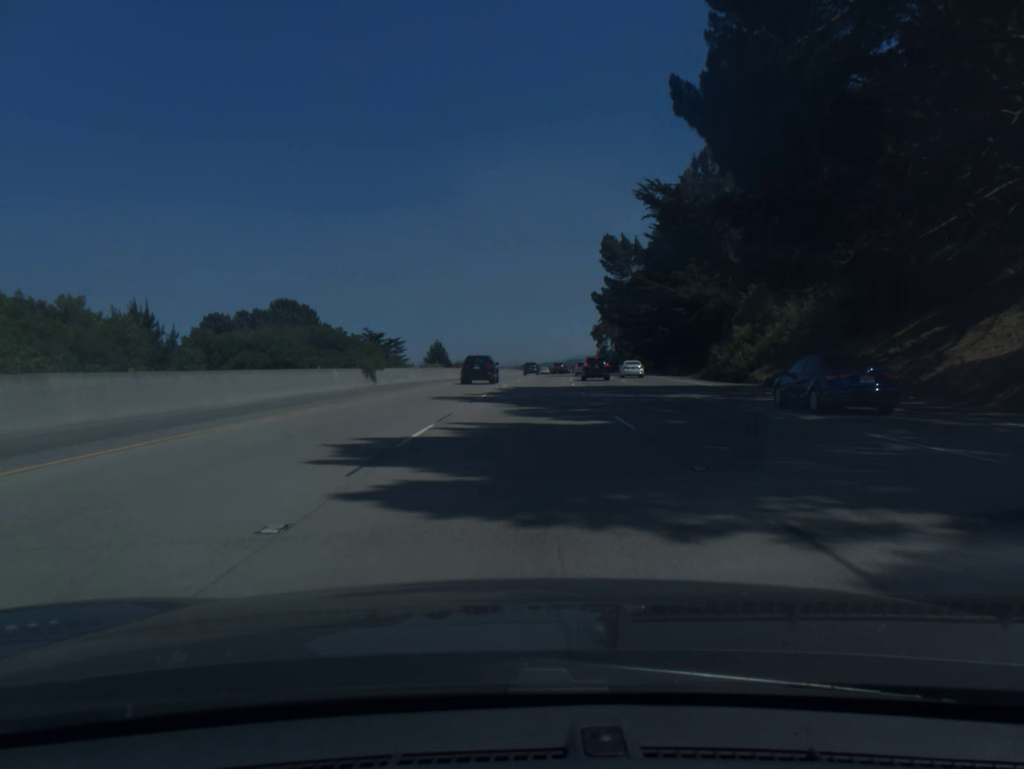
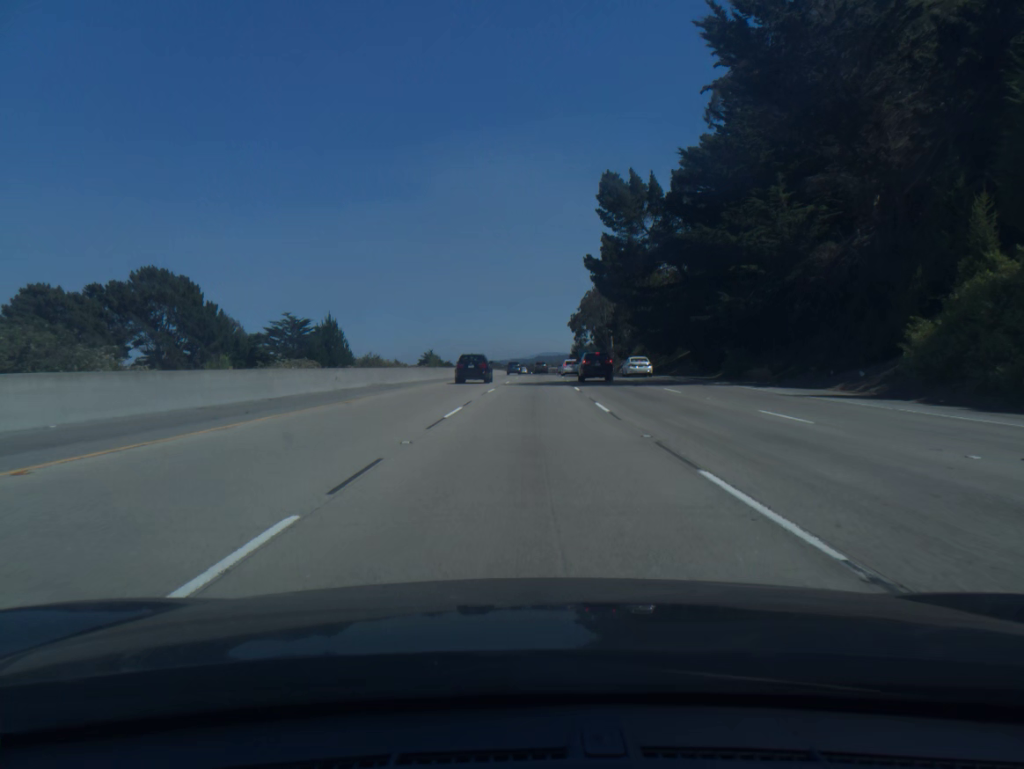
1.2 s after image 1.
(+0.8, +37.9) m; +2°
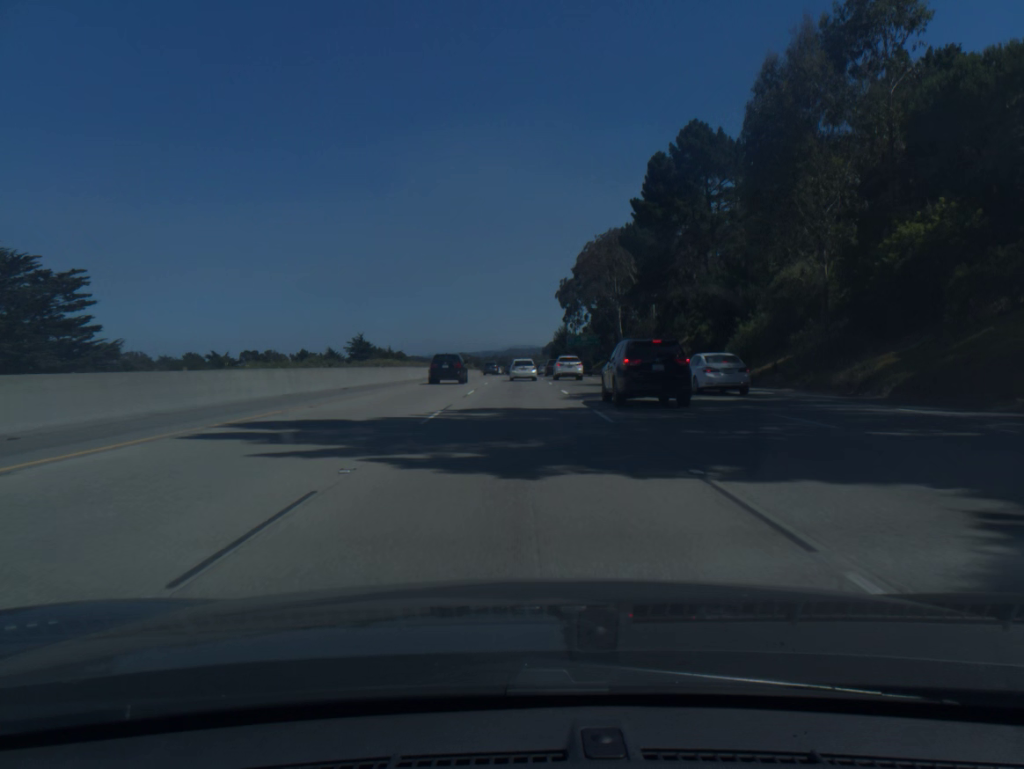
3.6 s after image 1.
(+2.3, +75.2) m; +2°
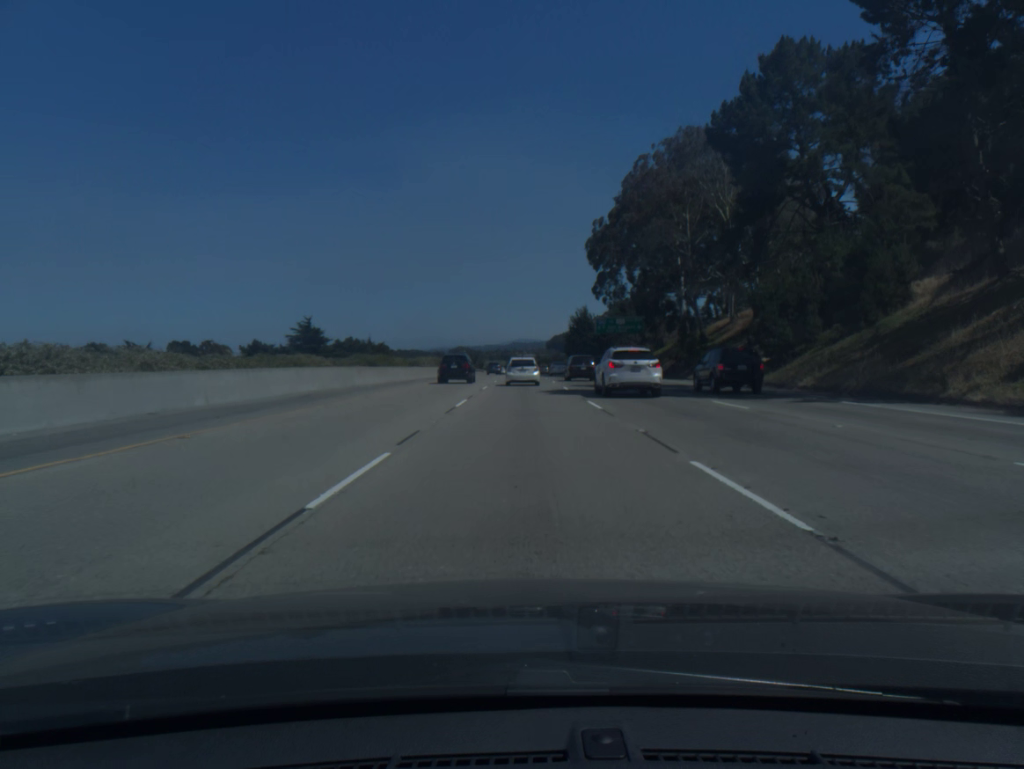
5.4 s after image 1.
(-0.3, +52.4) m; 0°
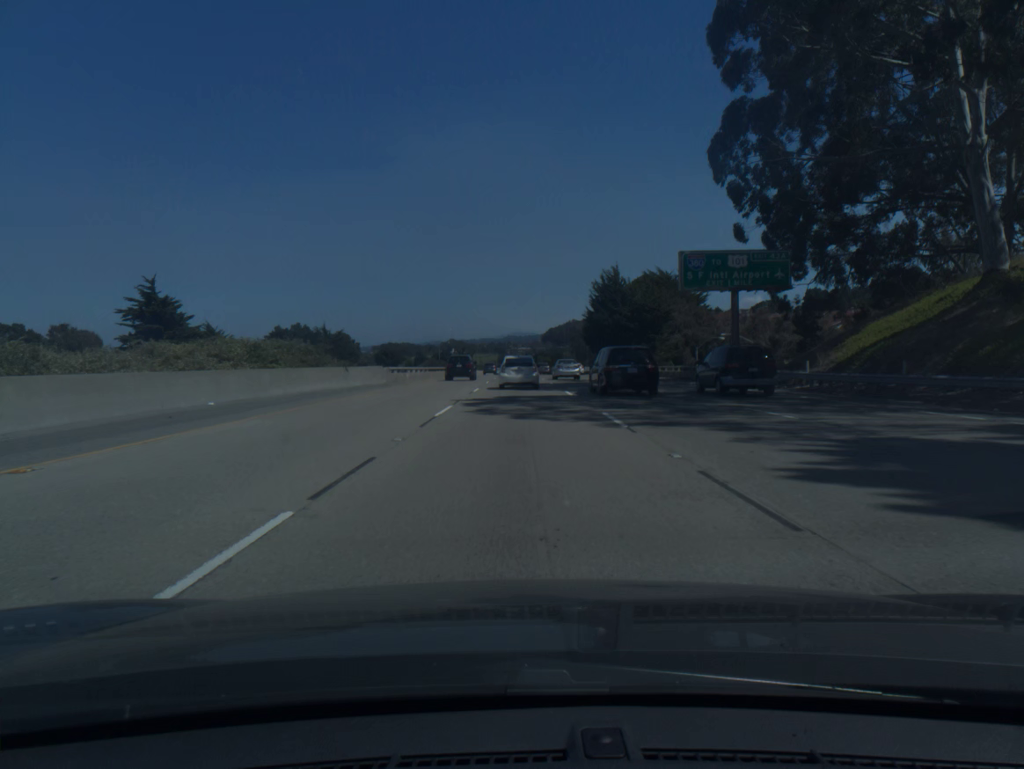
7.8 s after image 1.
(+0.2, +62.5) m; 0°
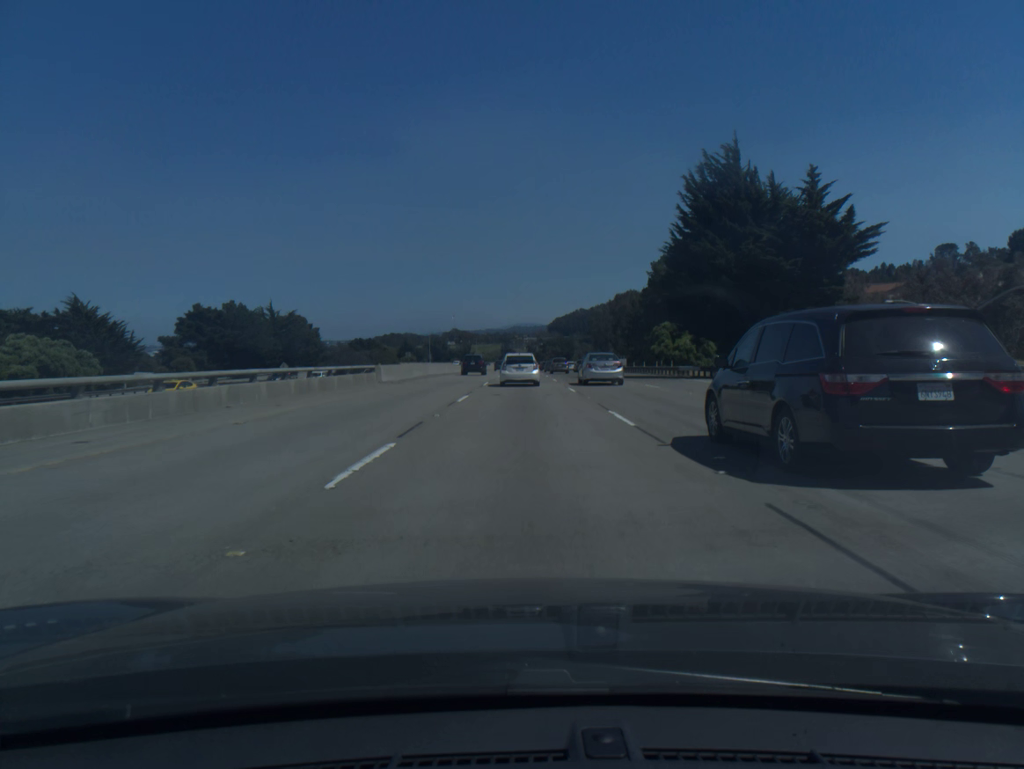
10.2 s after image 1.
(-0.4, +57.5) m; -1°
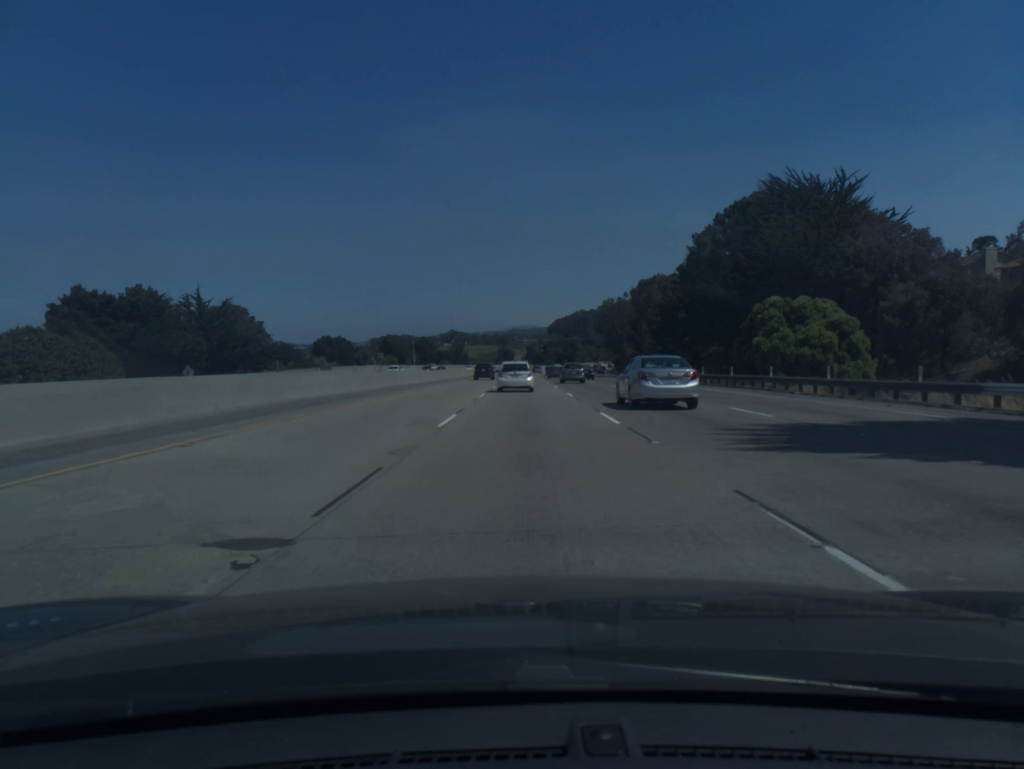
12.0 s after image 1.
(+0.1, +42.0) m; 0°
